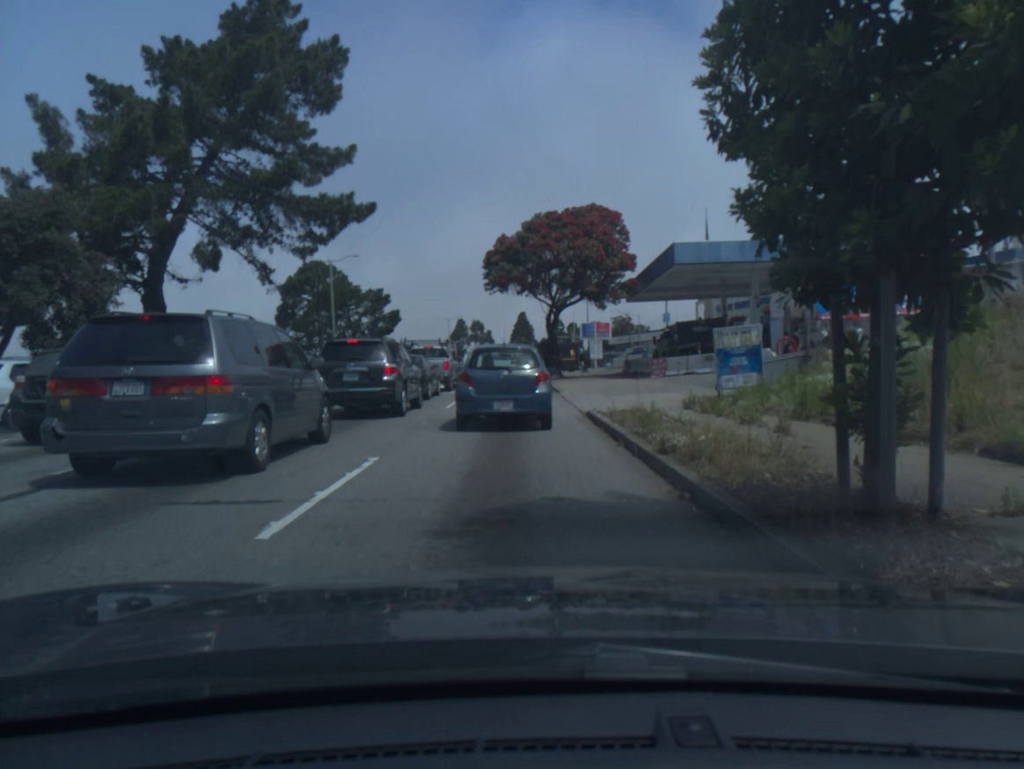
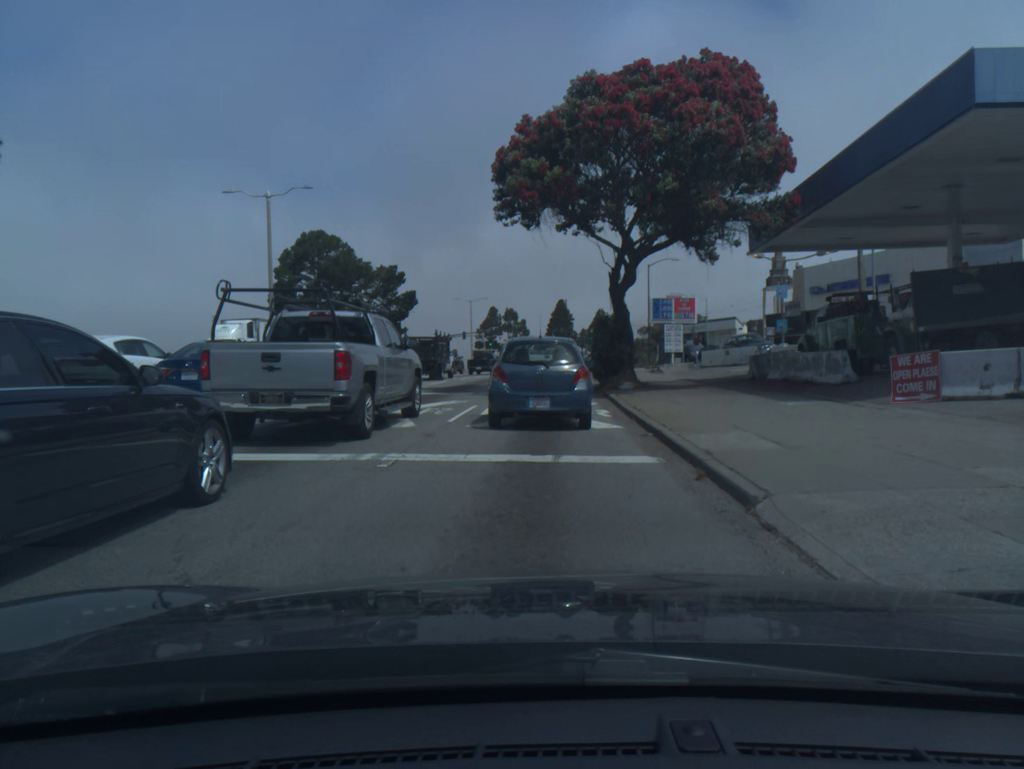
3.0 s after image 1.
(-0.5, +21.1) m; -2°
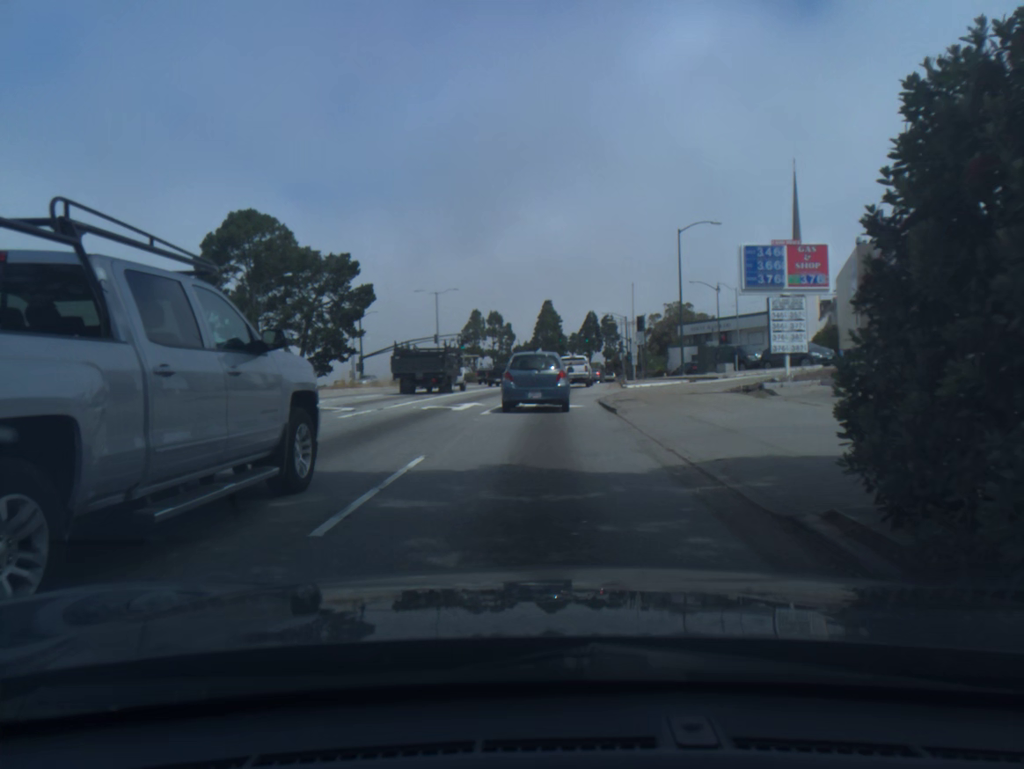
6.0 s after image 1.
(+0.2, +22.7) m; +1°
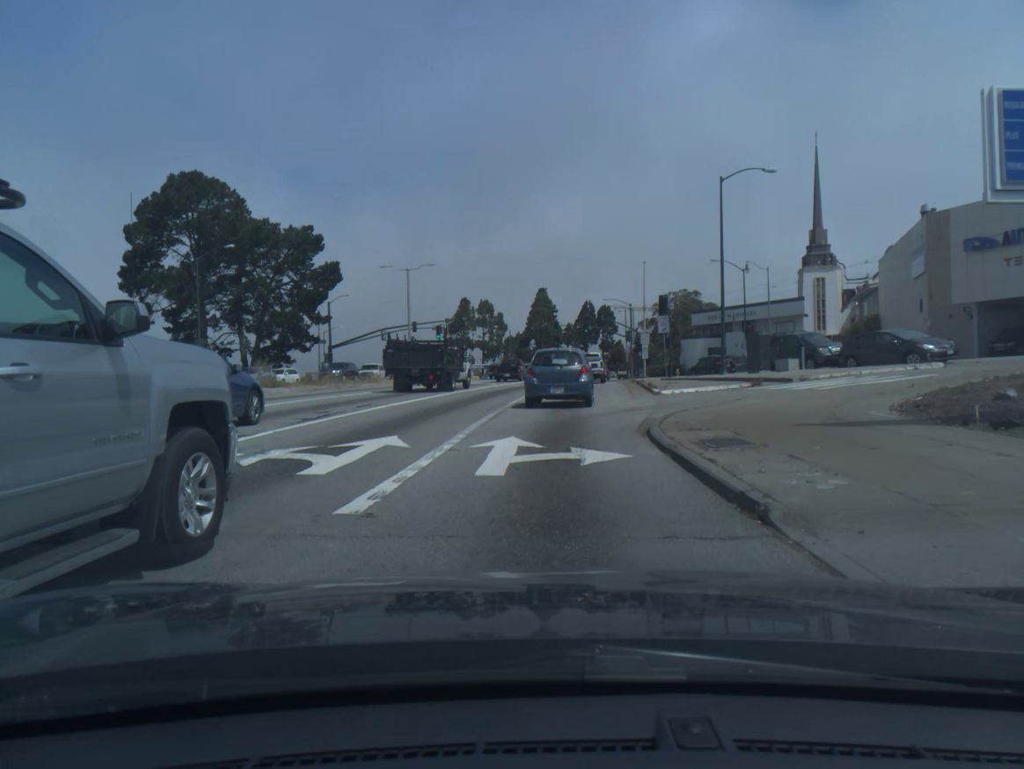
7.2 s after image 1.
(+0.1, +12.4) m; +1°
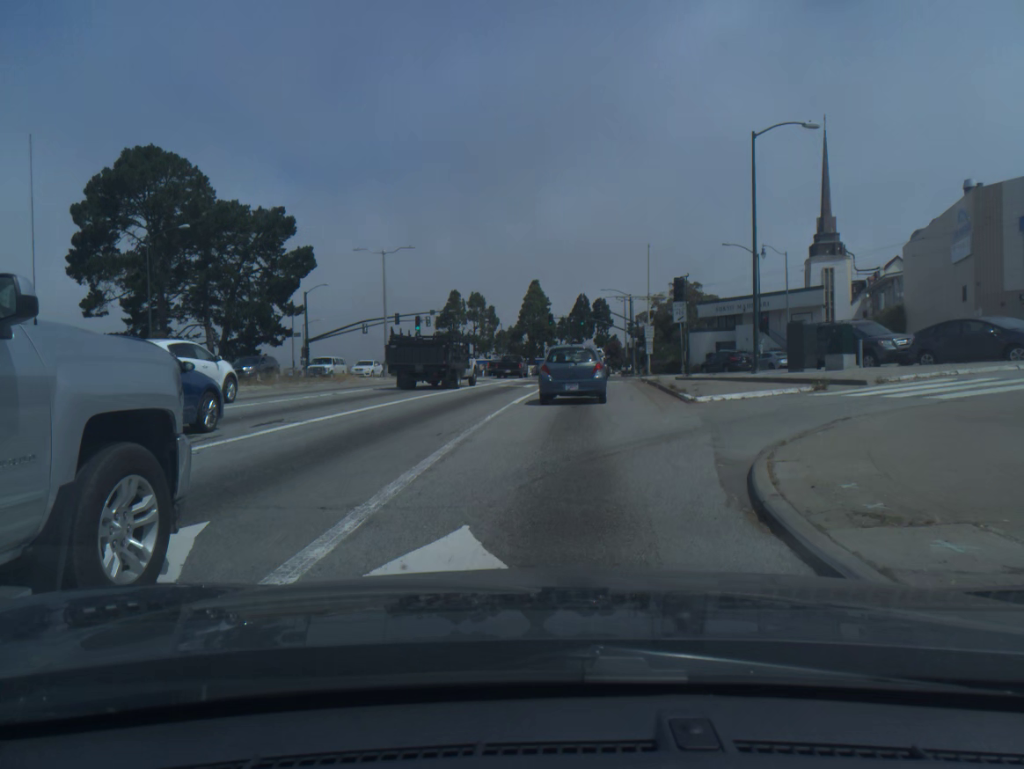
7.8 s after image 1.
(0.0, +6.7) m; 0°
